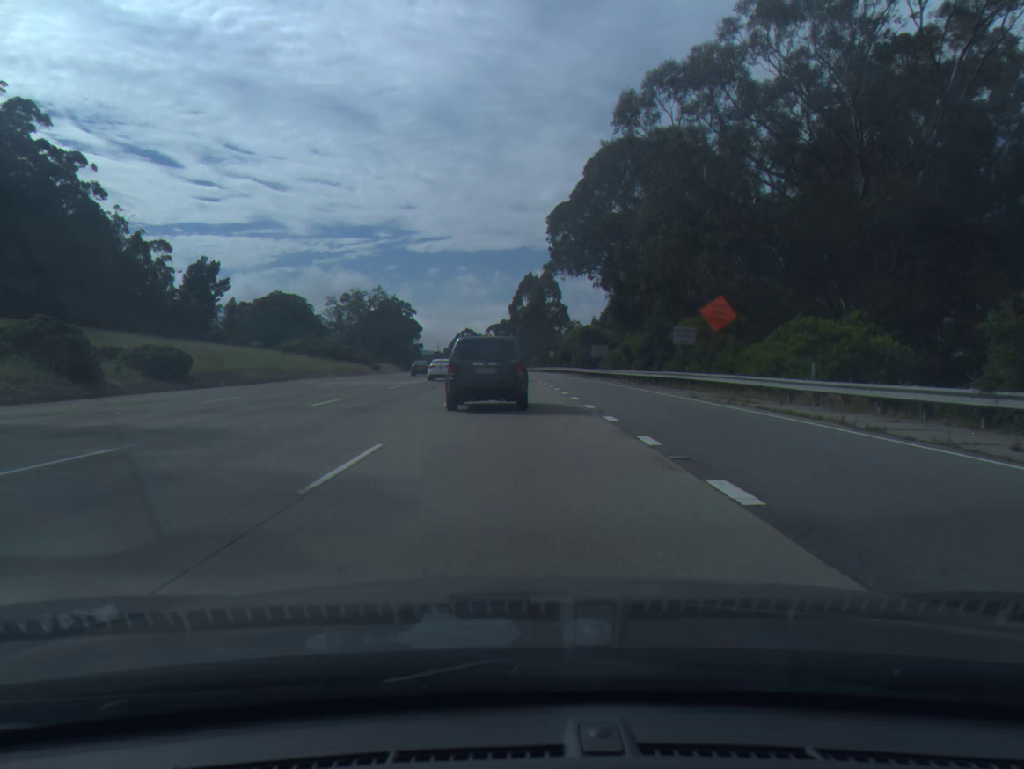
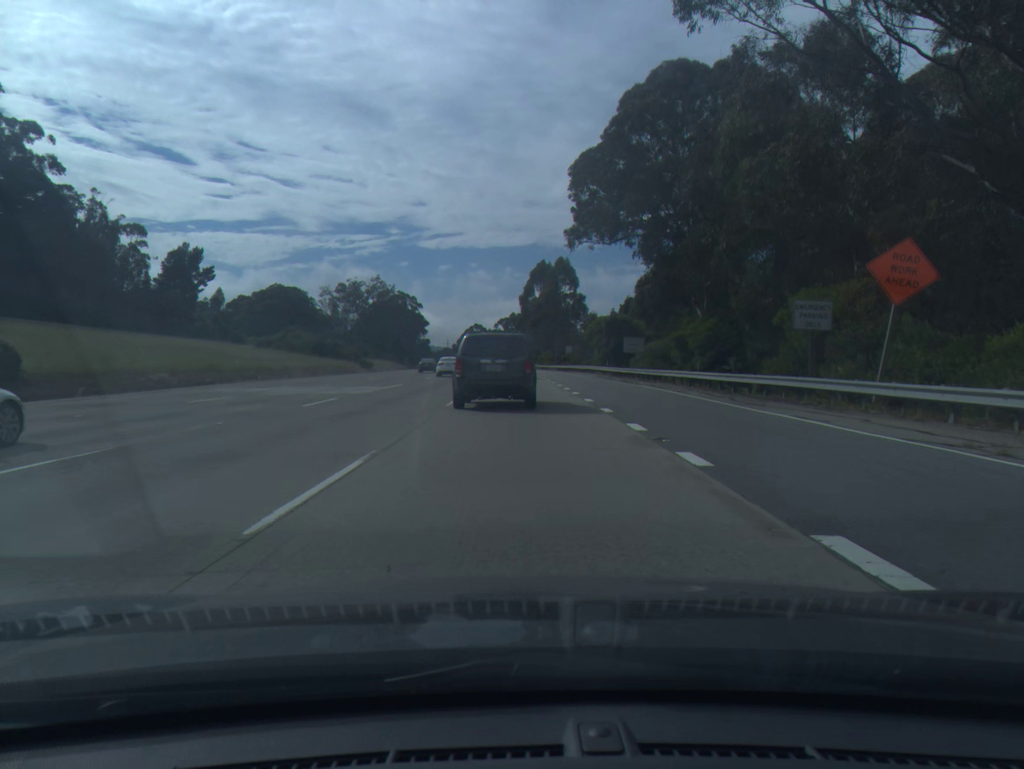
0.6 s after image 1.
(-0.1, +16.0) m; -1°
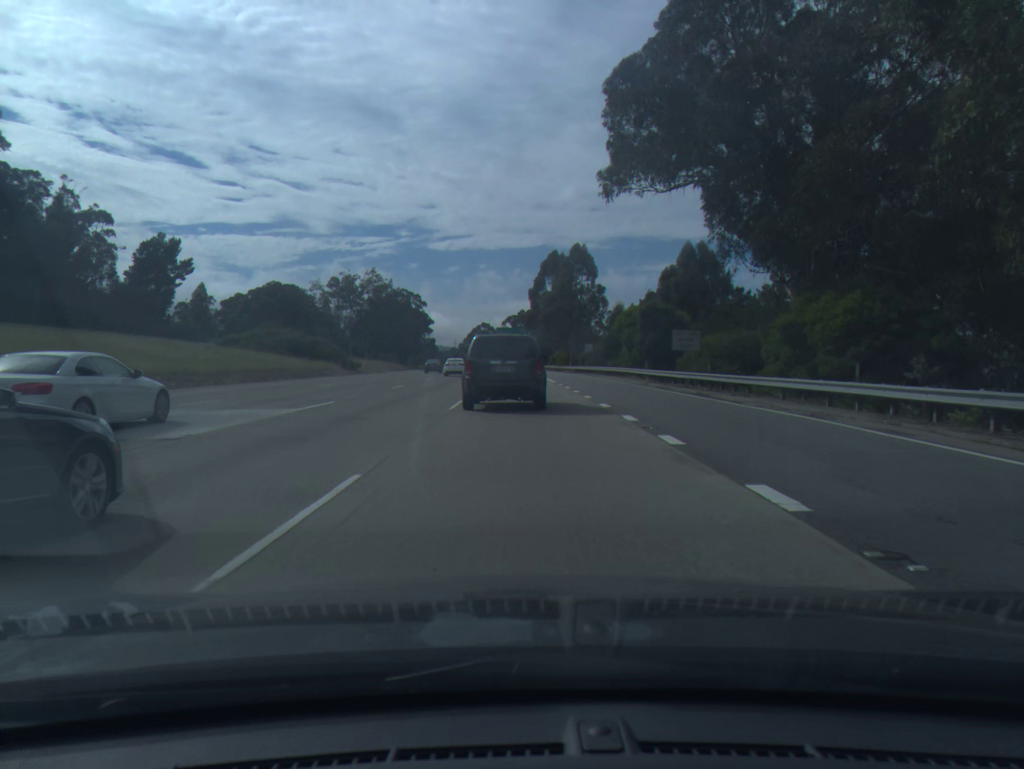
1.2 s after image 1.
(-0.1, +16.0) m; -1°
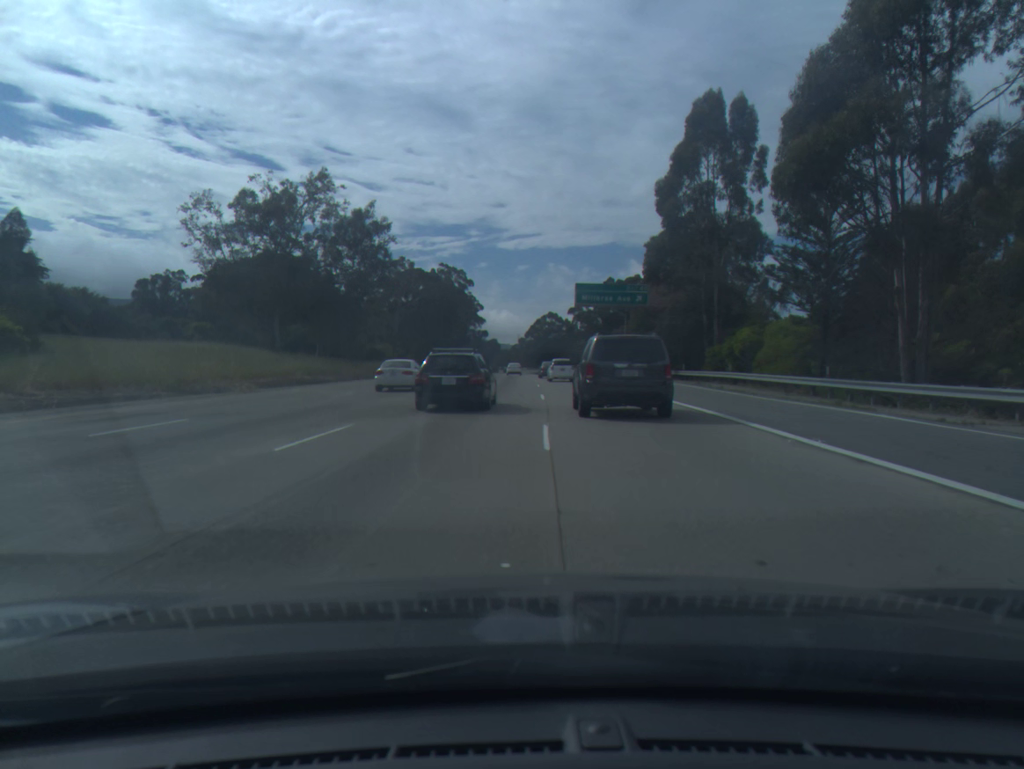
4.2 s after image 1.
(-2.8, +81.7) m; -5°
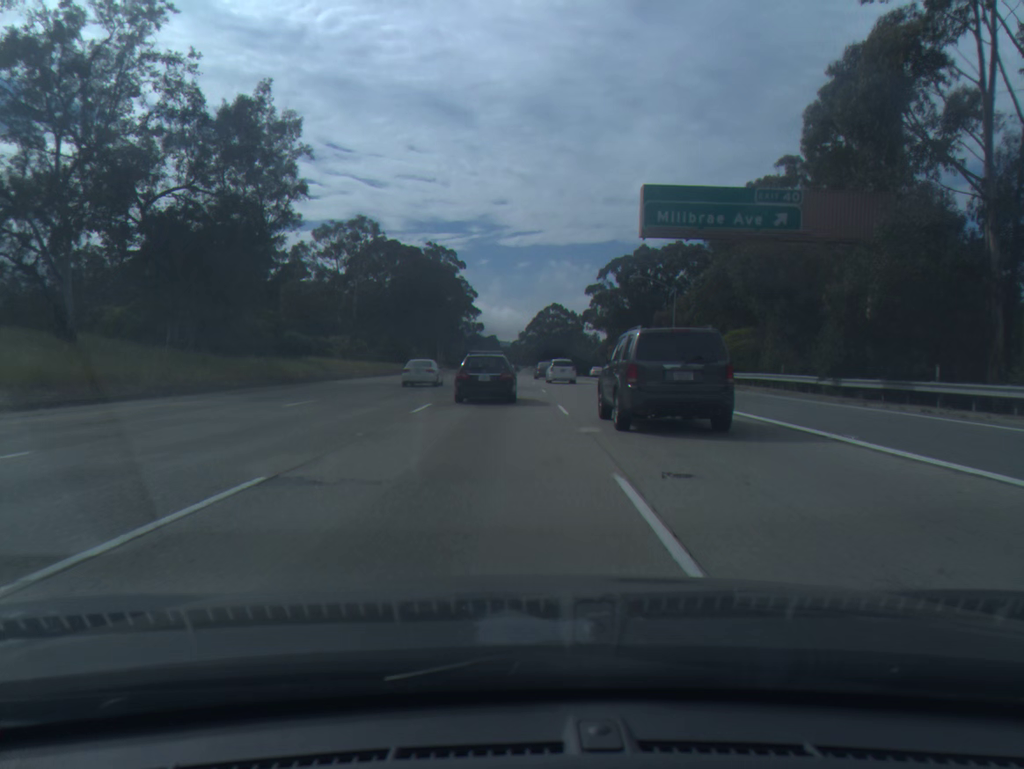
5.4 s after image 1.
(+0.1, +35.6) m; 0°
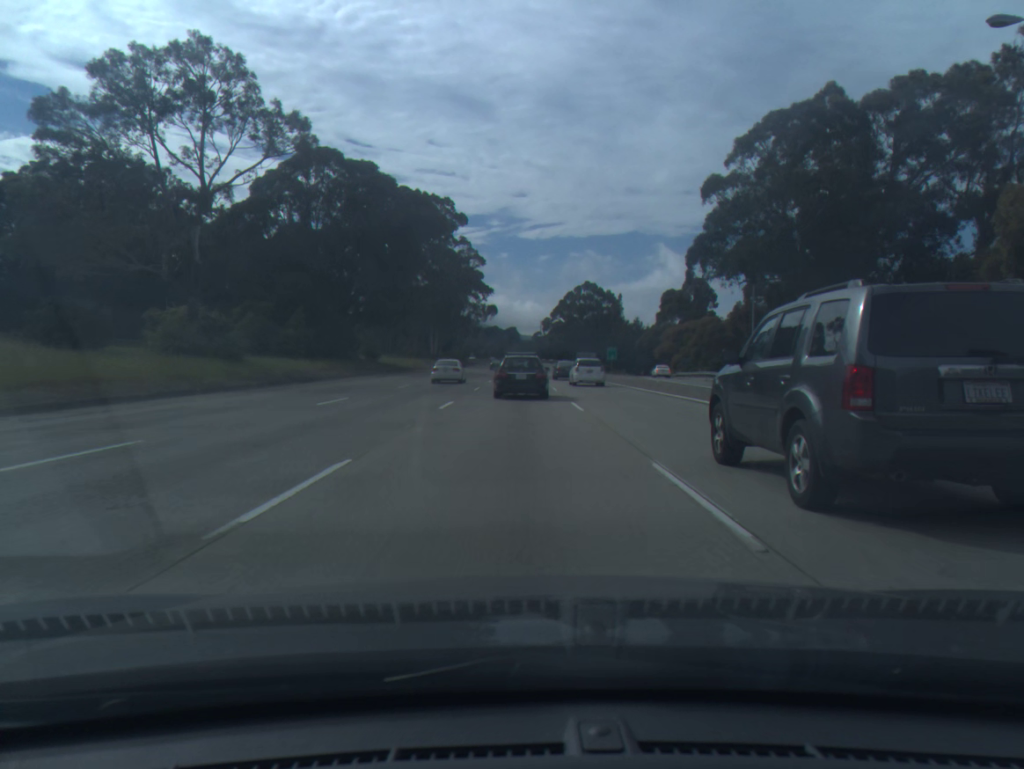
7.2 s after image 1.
(-0.7, +56.9) m; -2°
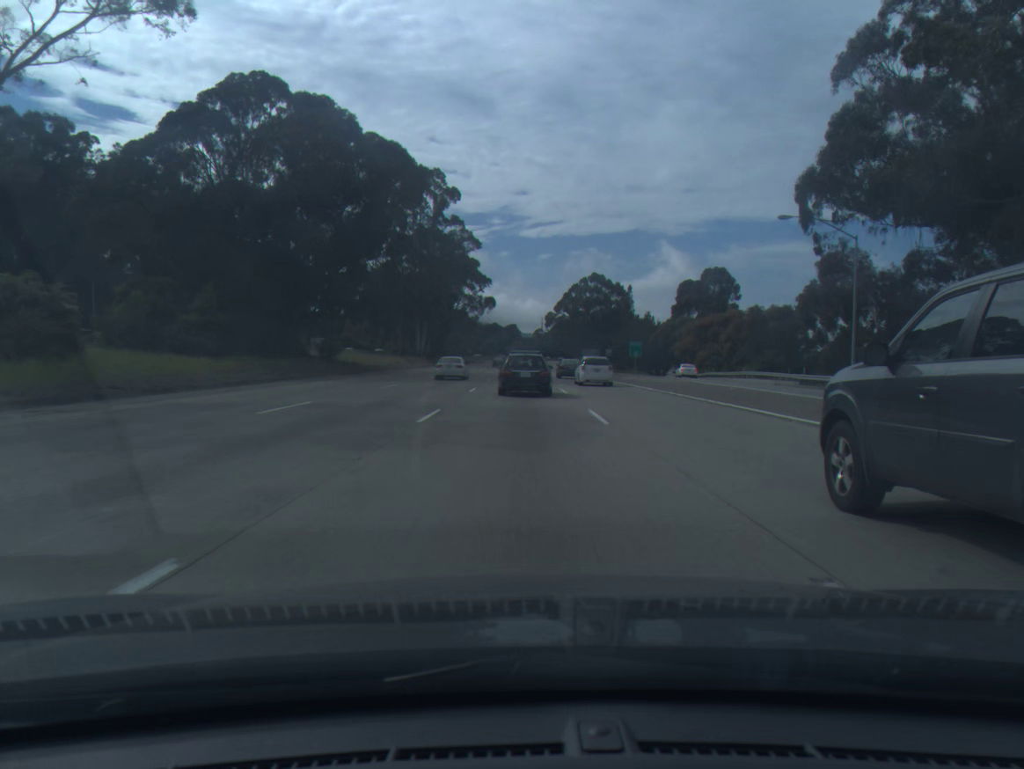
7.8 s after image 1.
(0.0, +19.7) m; 0°
